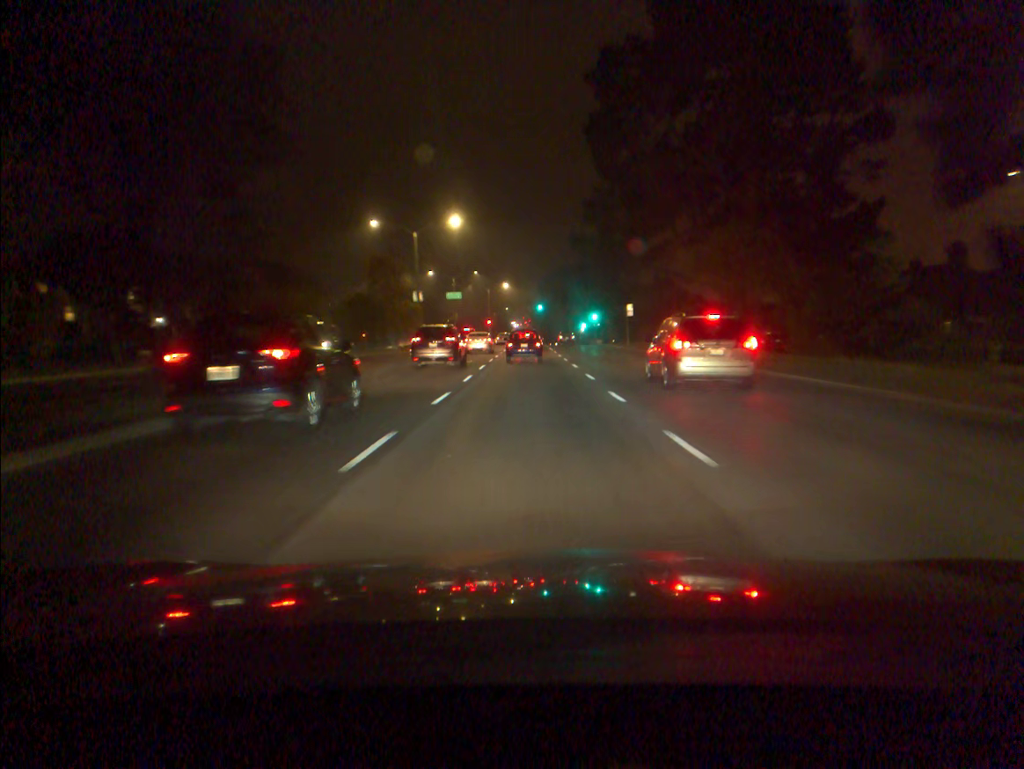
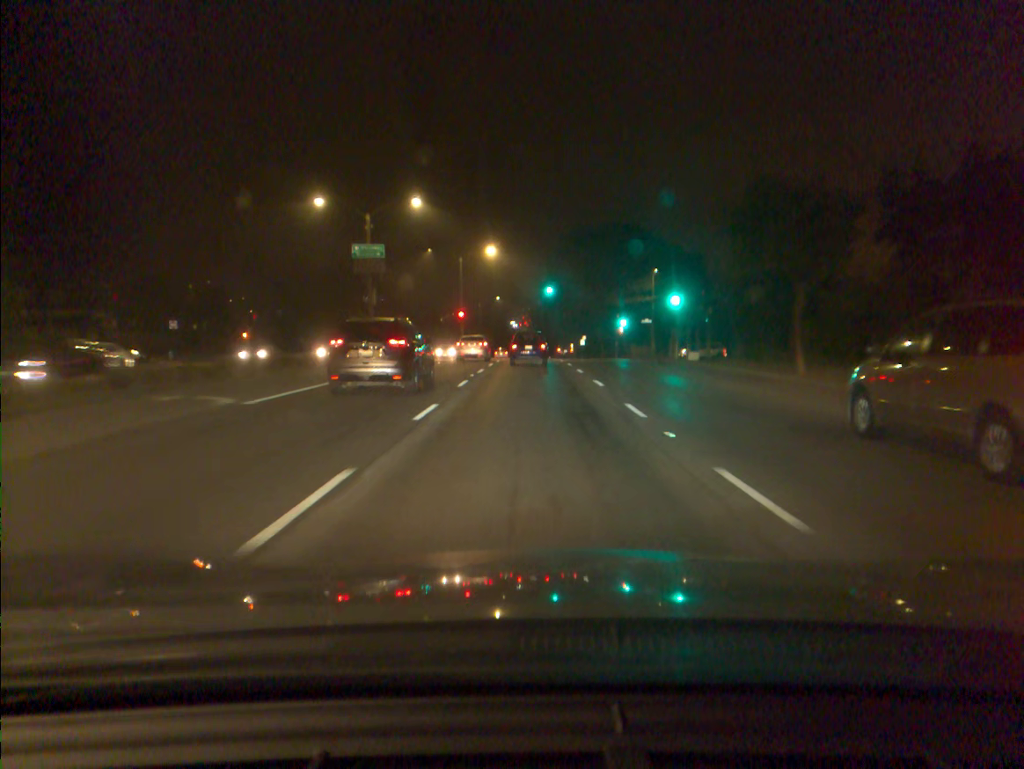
(-0.1, +53.6) m; 0°
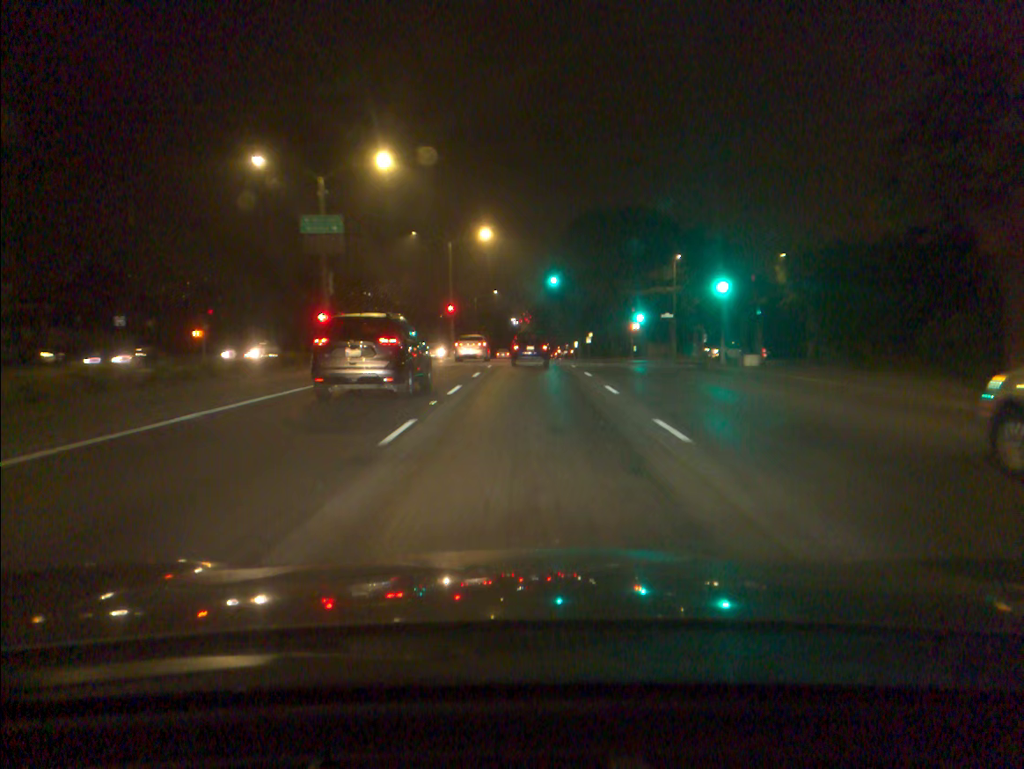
(0.0, +10.5) m; 0°
